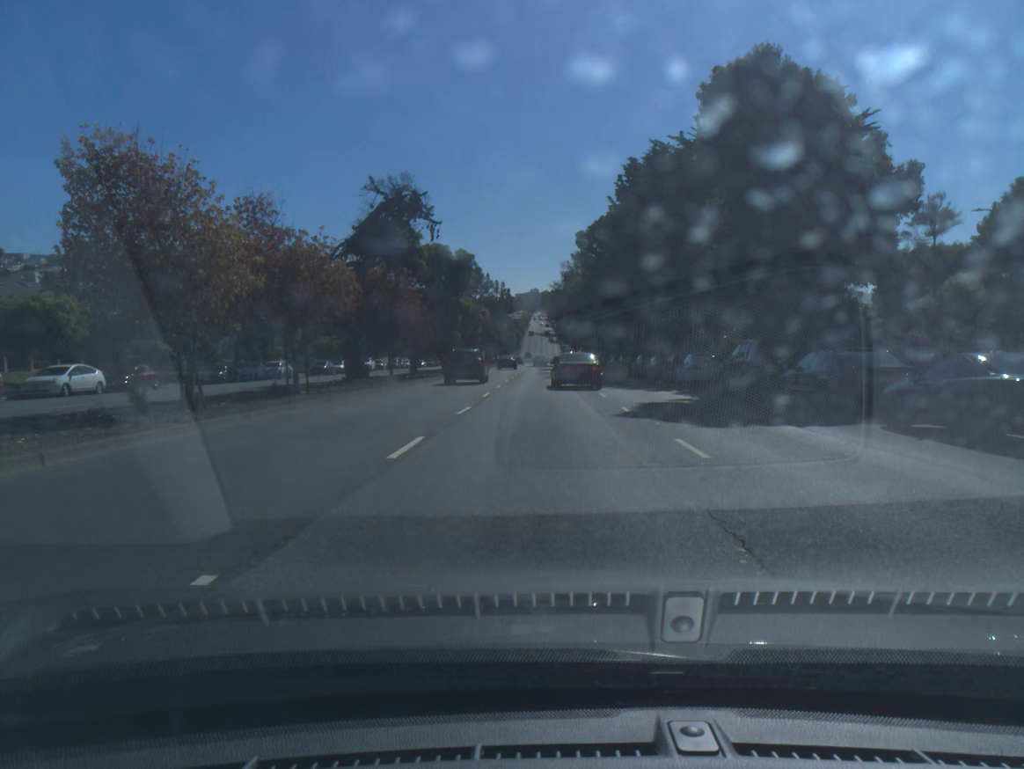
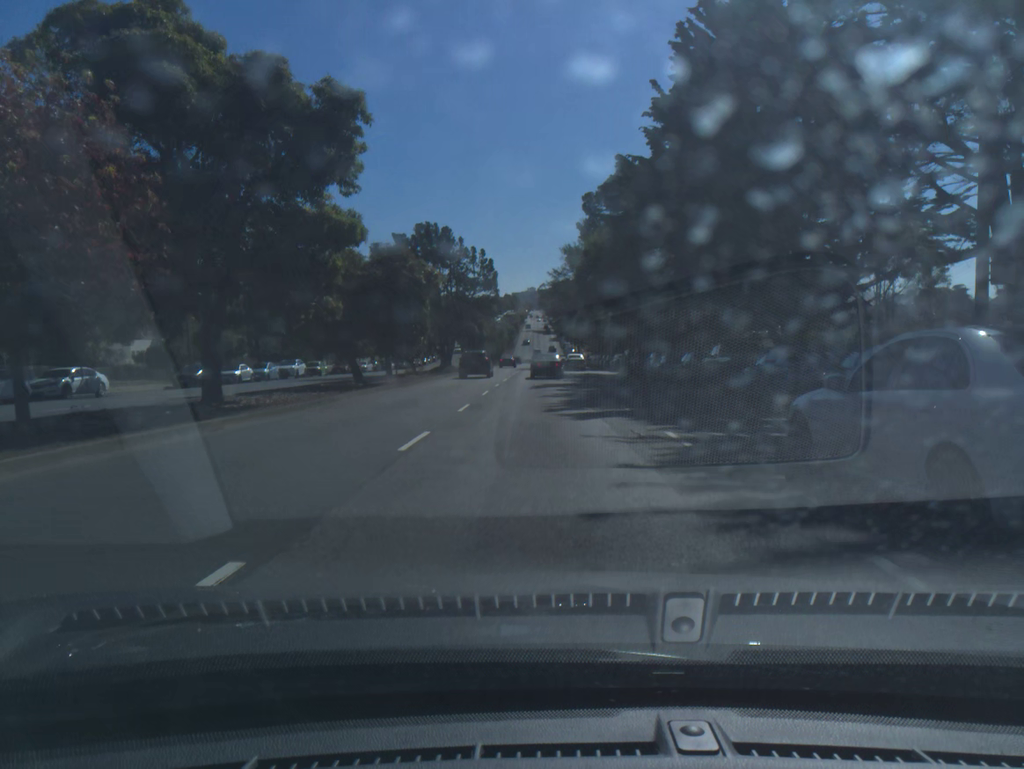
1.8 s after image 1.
(0.0, +28.8) m; 0°
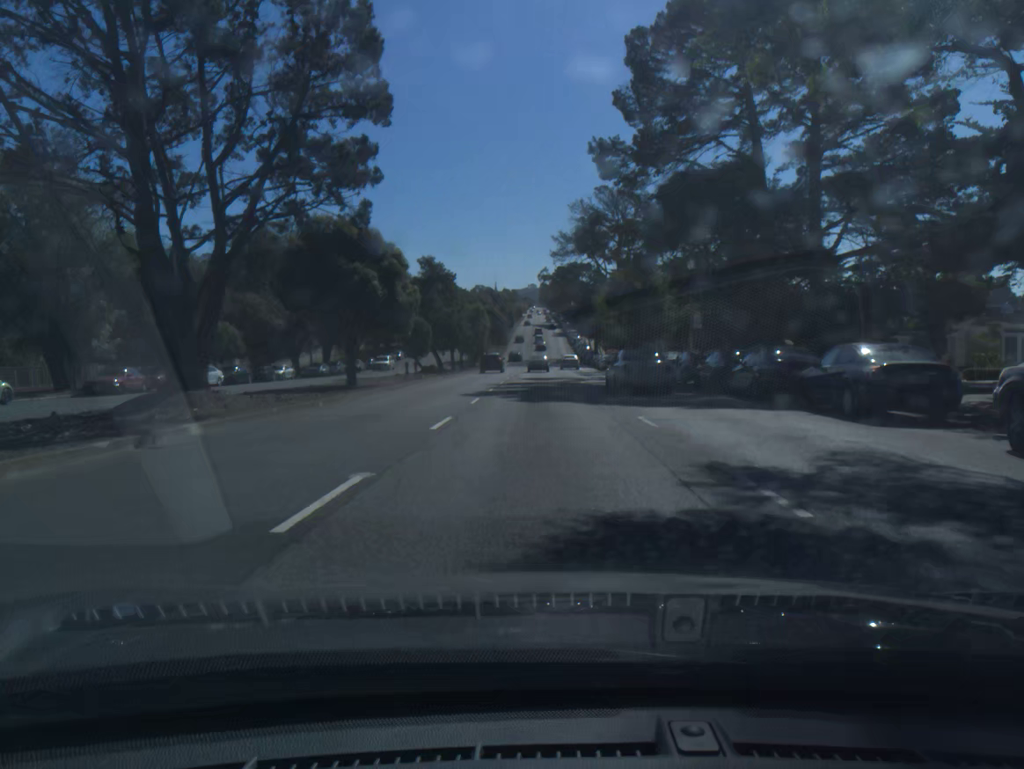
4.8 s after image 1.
(+0.1, +47.8) m; 0°
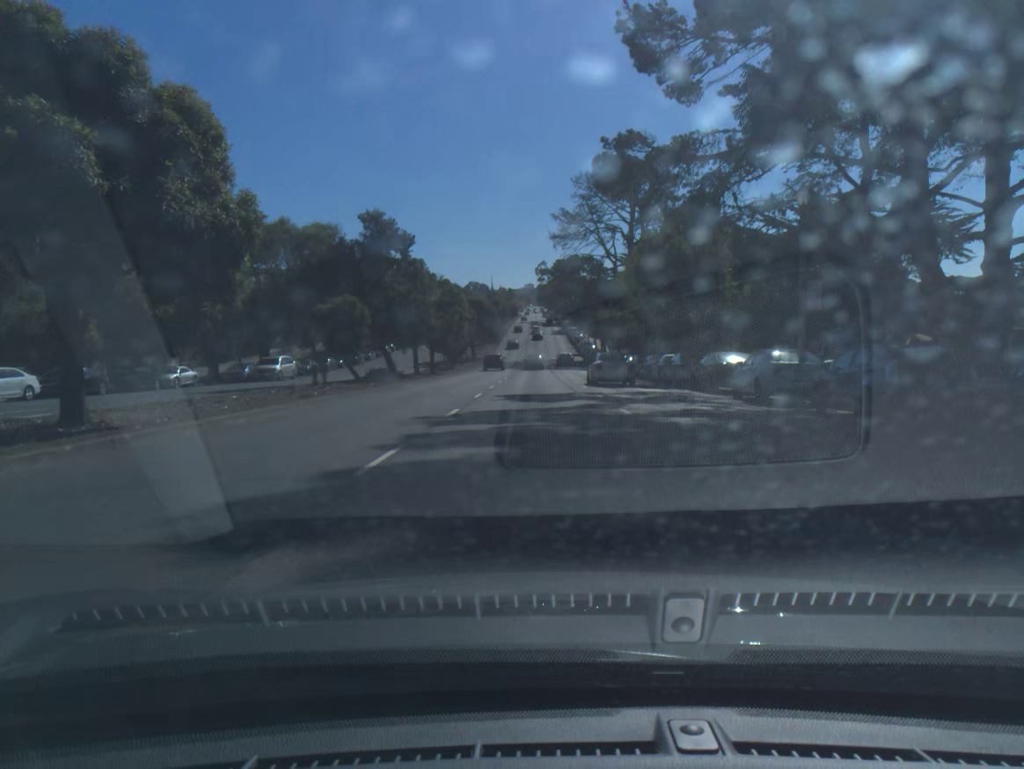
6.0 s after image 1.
(0.0, +19.1) m; 0°
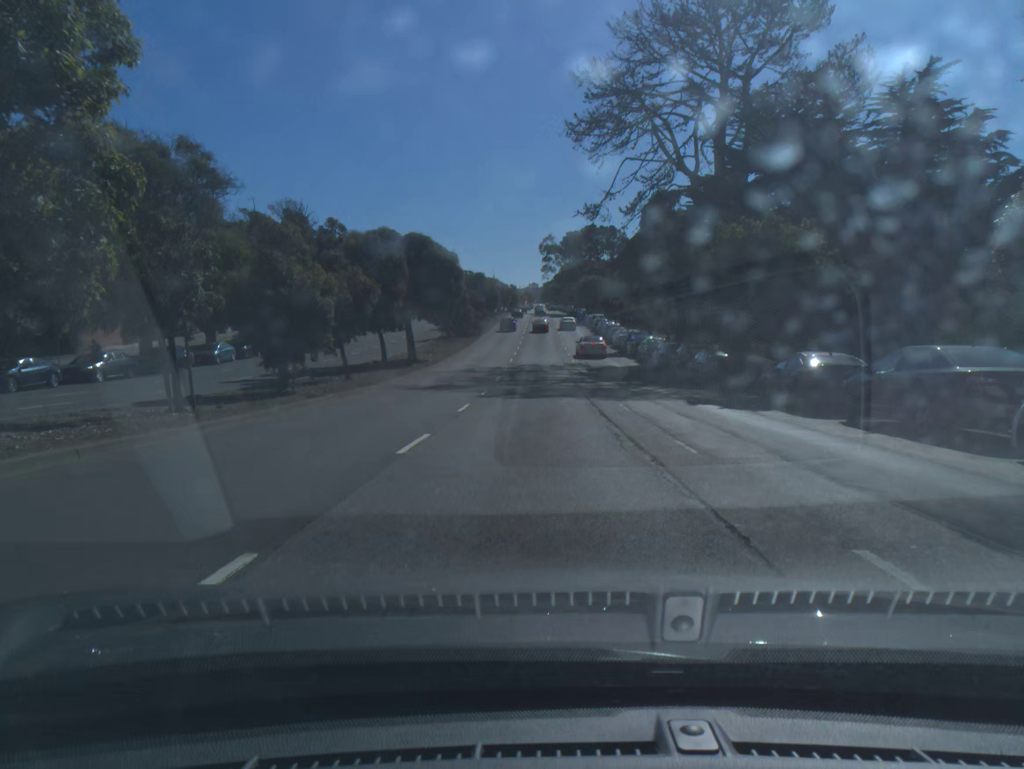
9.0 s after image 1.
(-0.3, +49.5) m; 0°
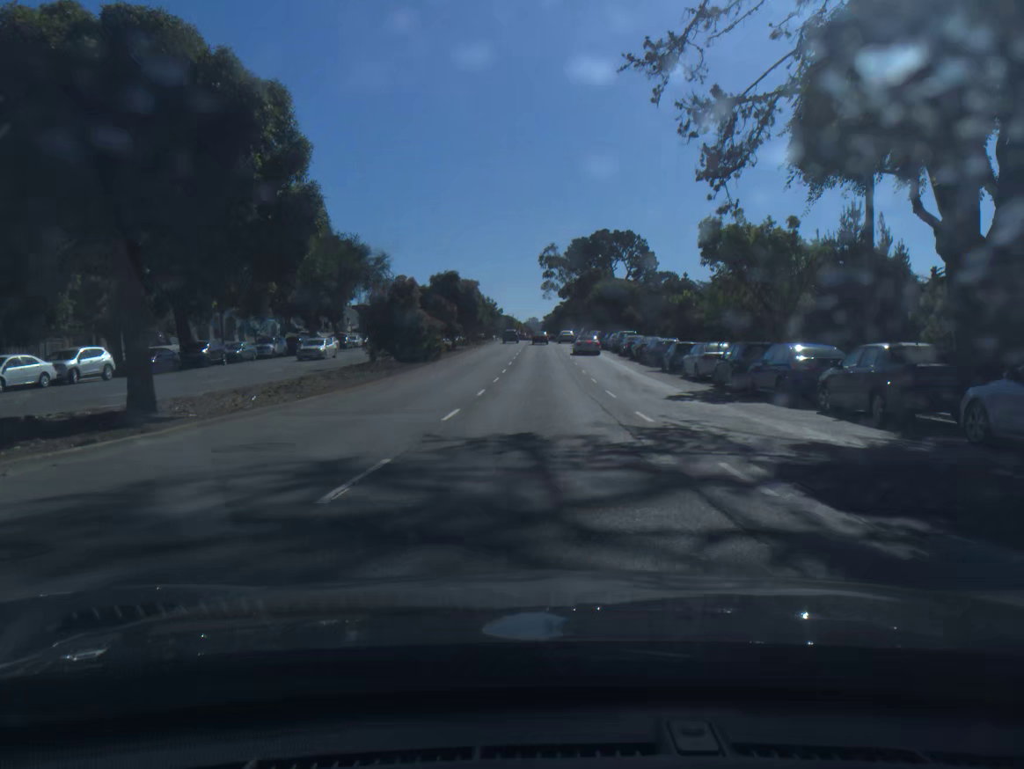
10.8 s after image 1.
(0.0, +31.8) m; 0°
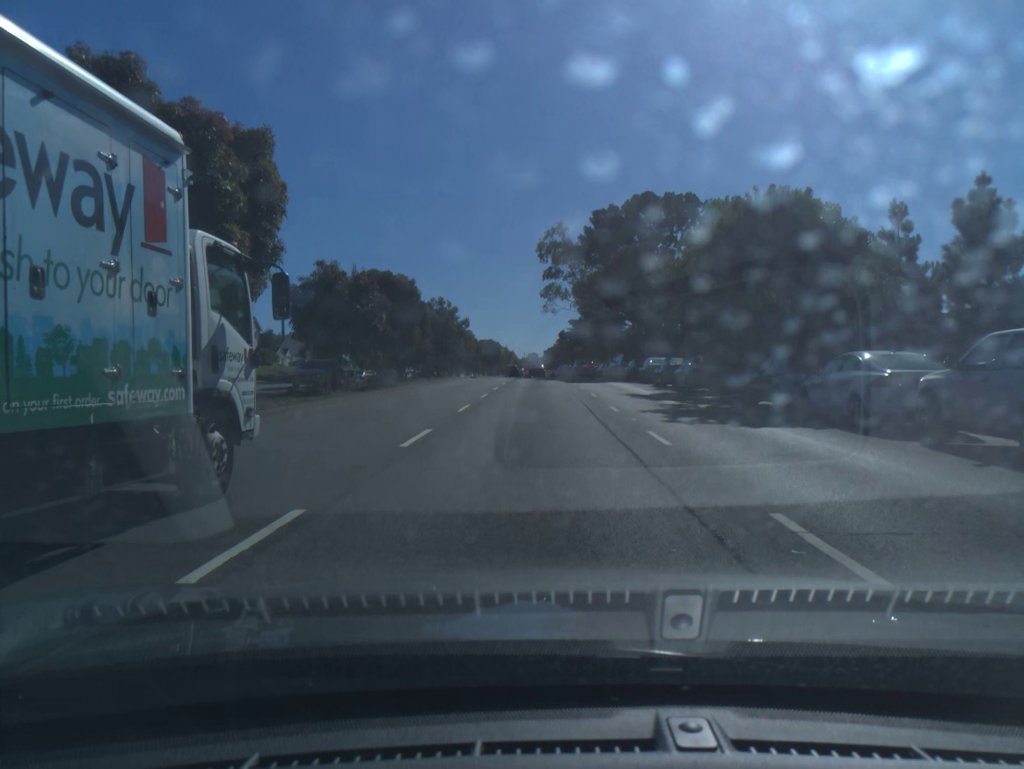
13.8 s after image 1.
(+0.3, +53.3) m; 0°
